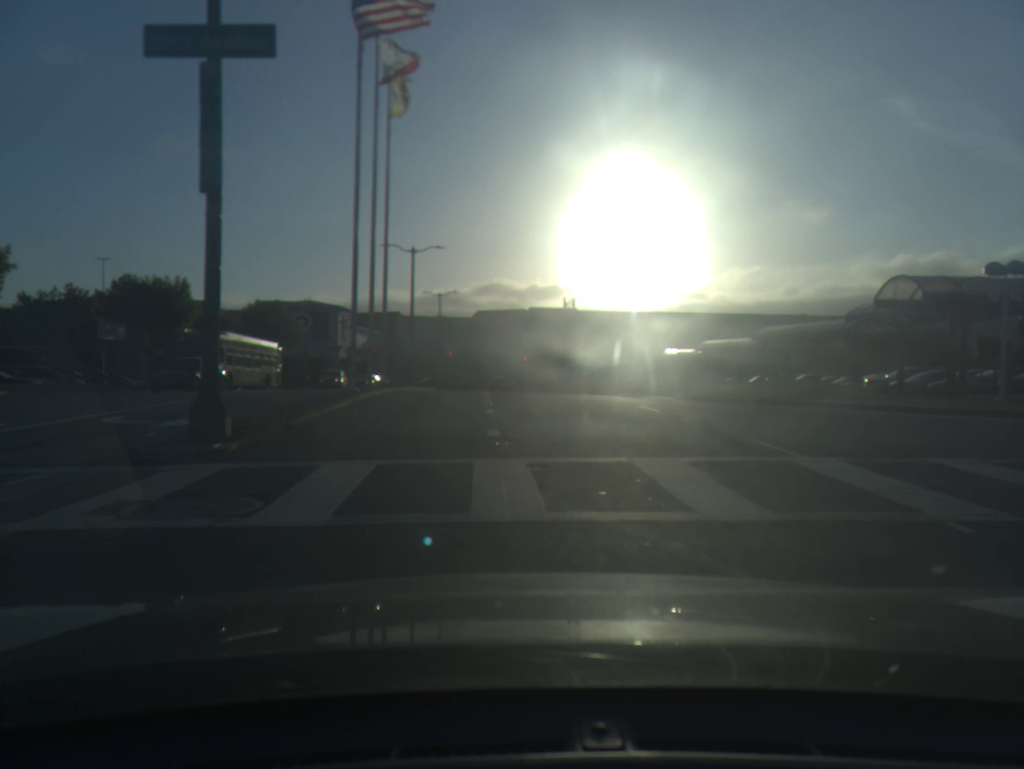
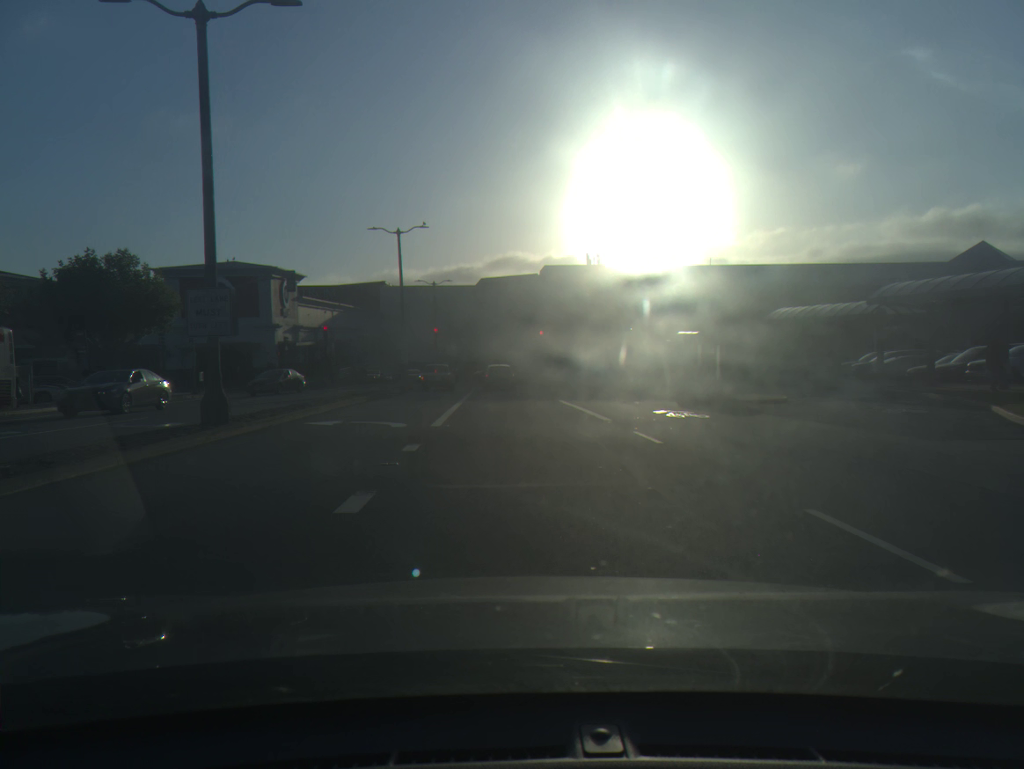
(0.0, +28.3) m; -1°
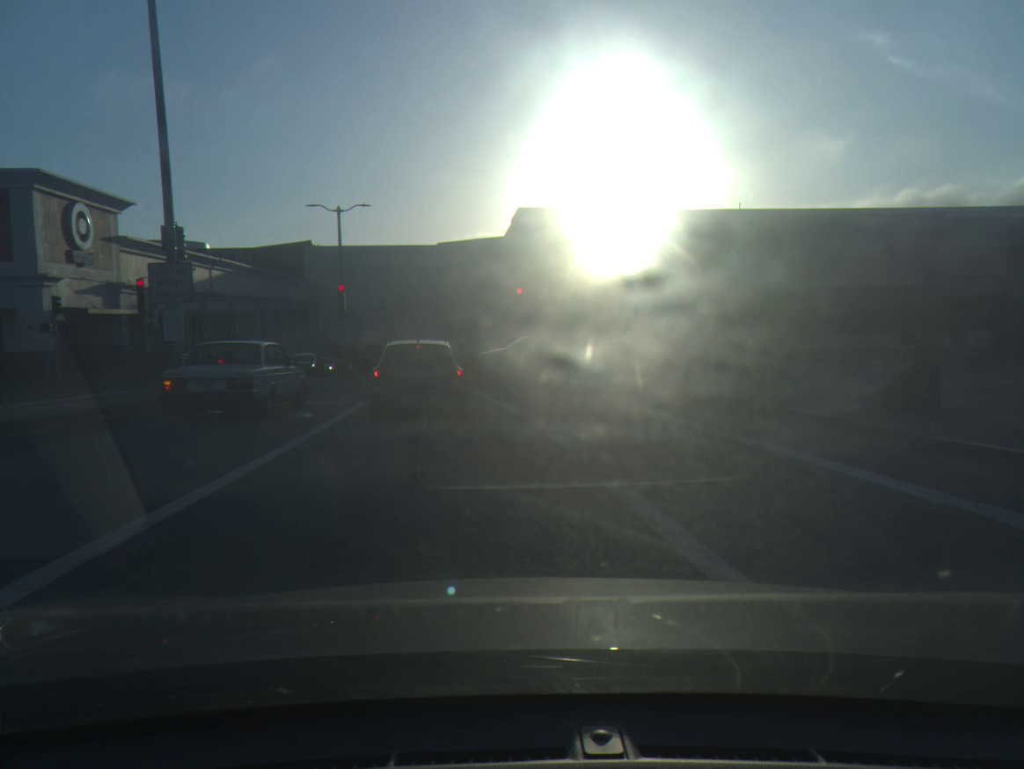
(0.0, +28.7) m; +3°
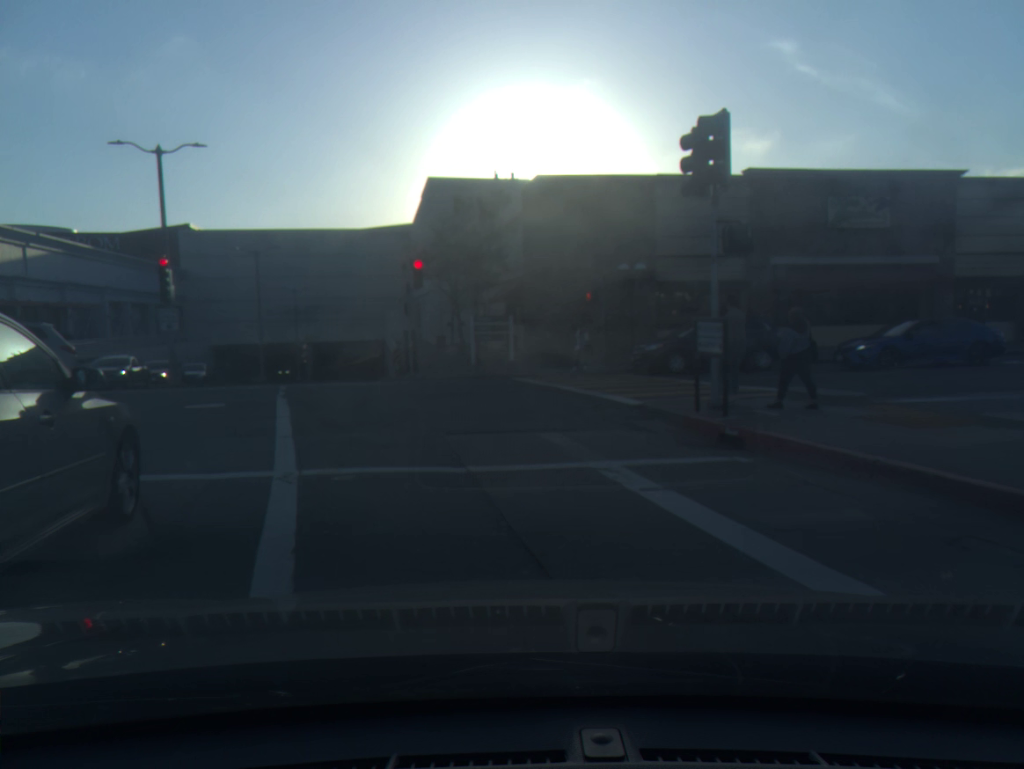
(+0.6, +11.7) m; +3°
